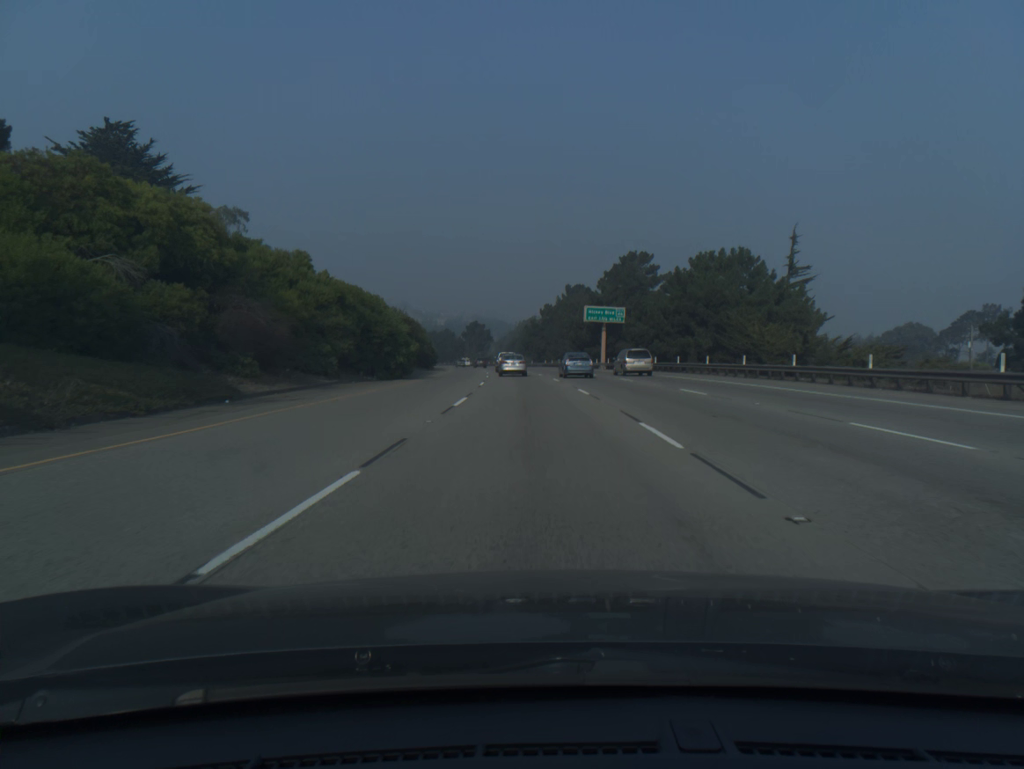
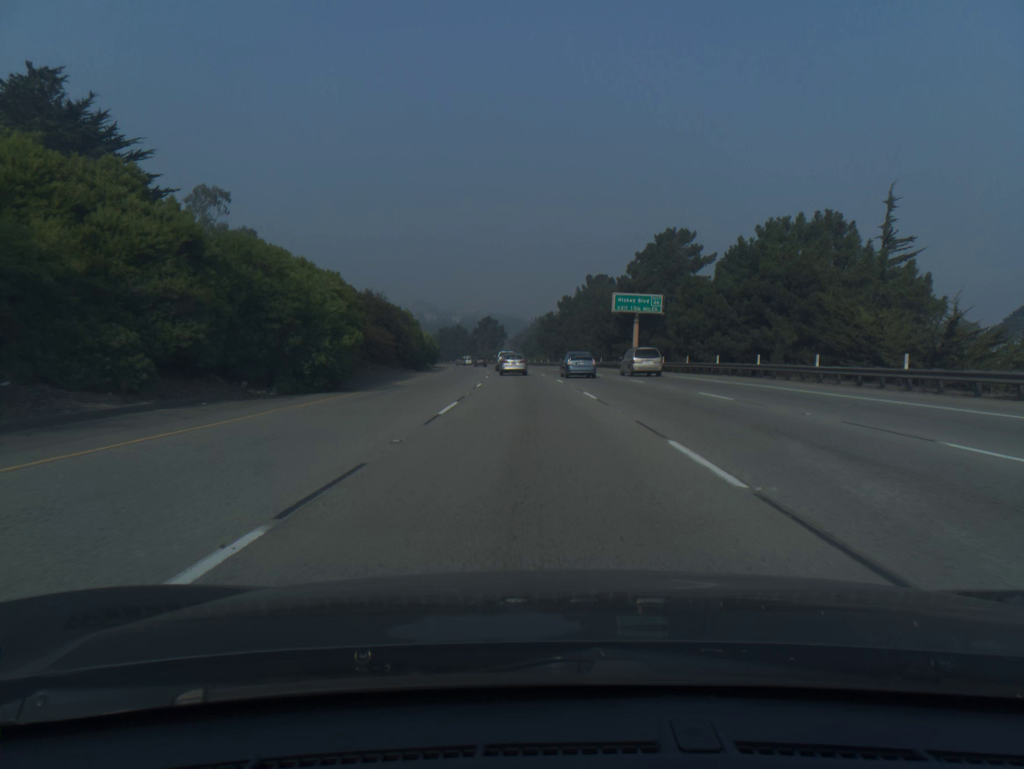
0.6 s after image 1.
(-0.2, +17.5) m; -1°
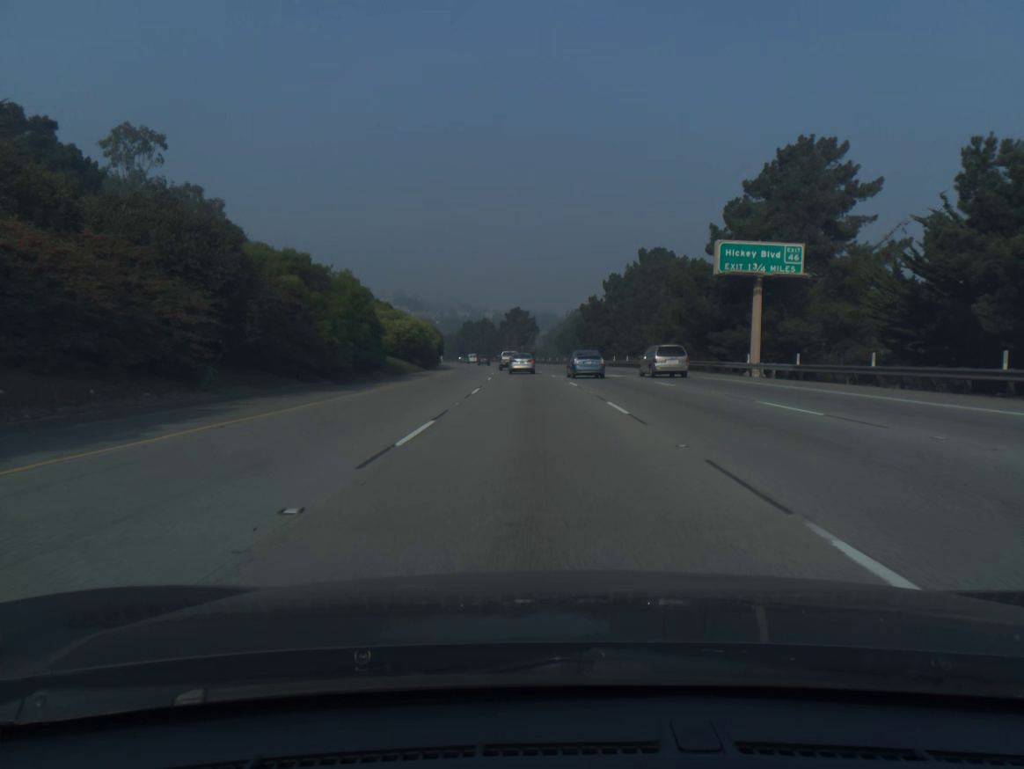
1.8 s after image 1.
(-0.7, +35.0) m; -2°
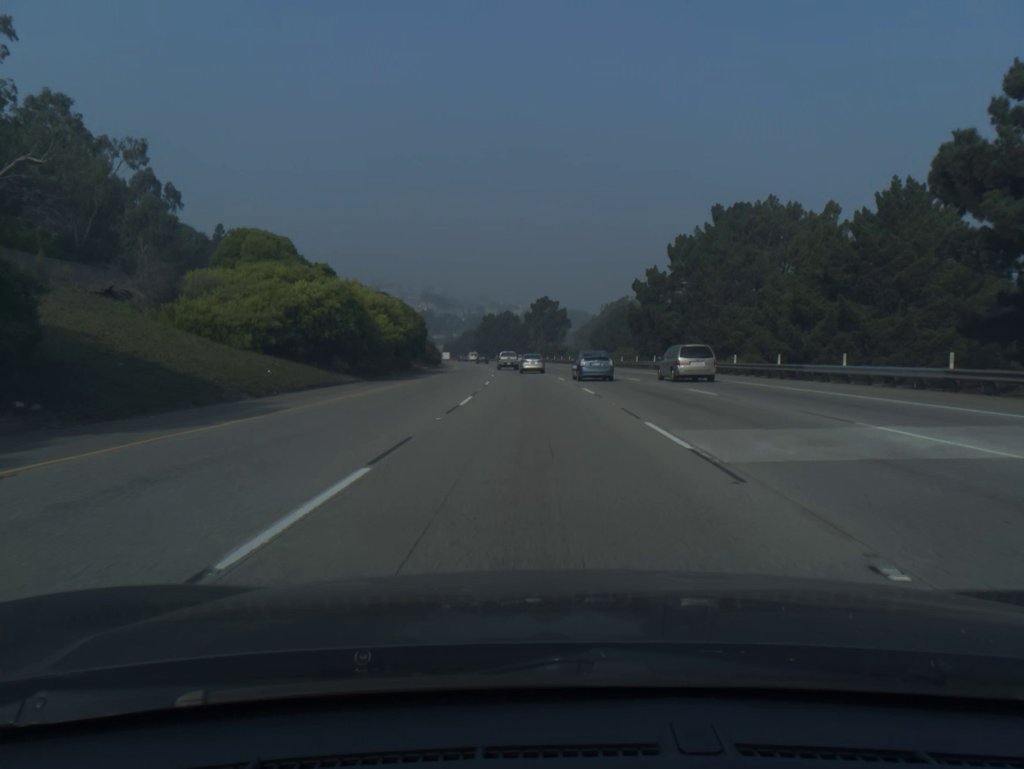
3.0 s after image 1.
(-0.7, +35.0) m; -2°
